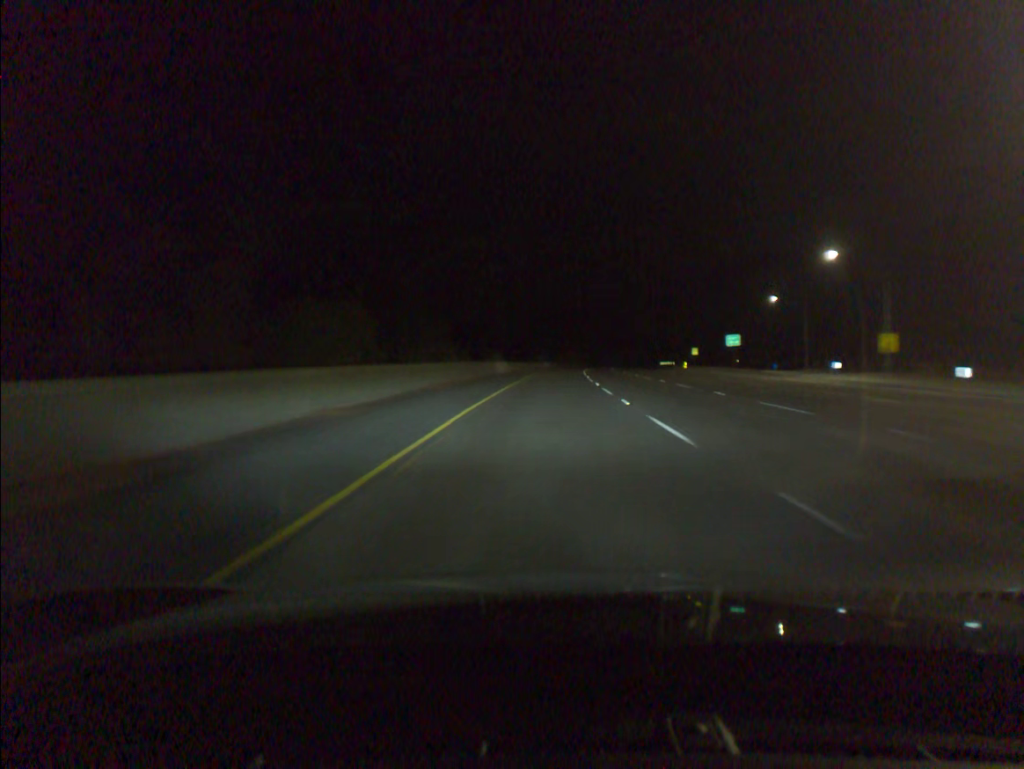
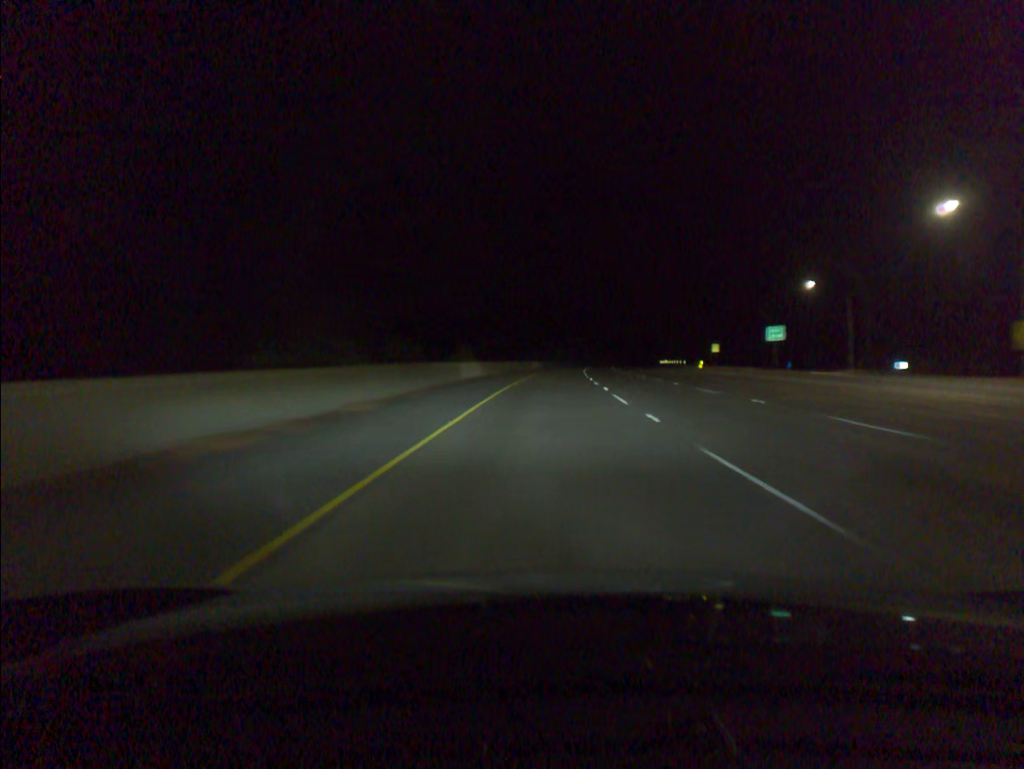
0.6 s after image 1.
(+0.1, +19.8) m; +1°
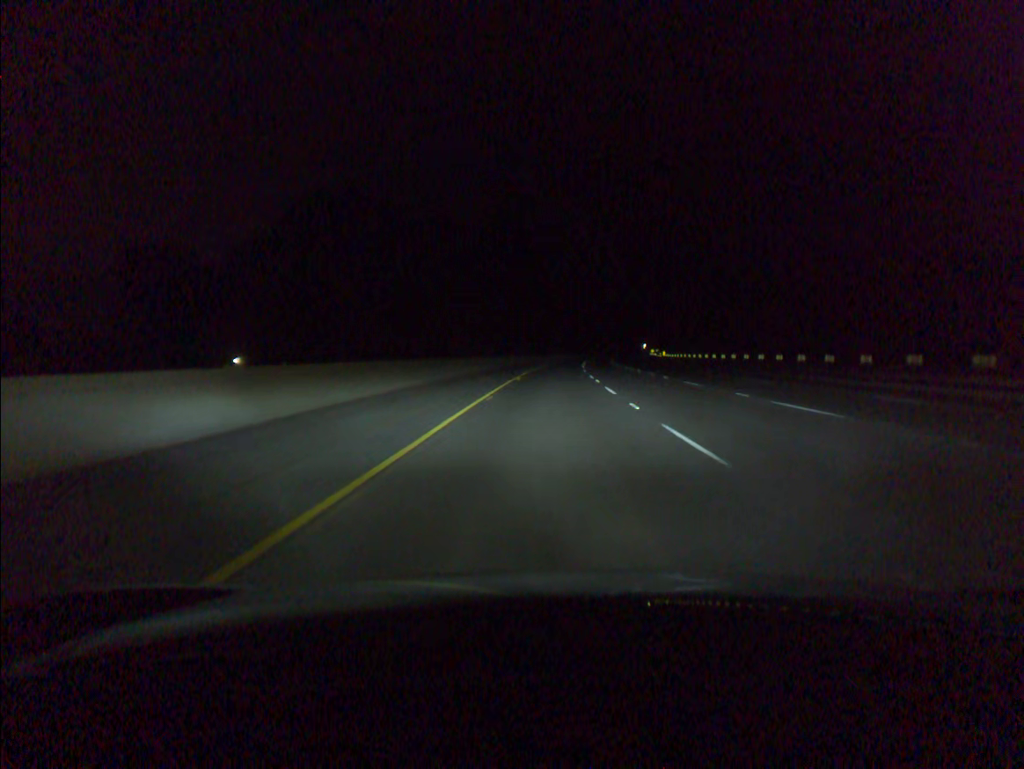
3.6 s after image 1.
(+3.5, +99.2) m; +4°
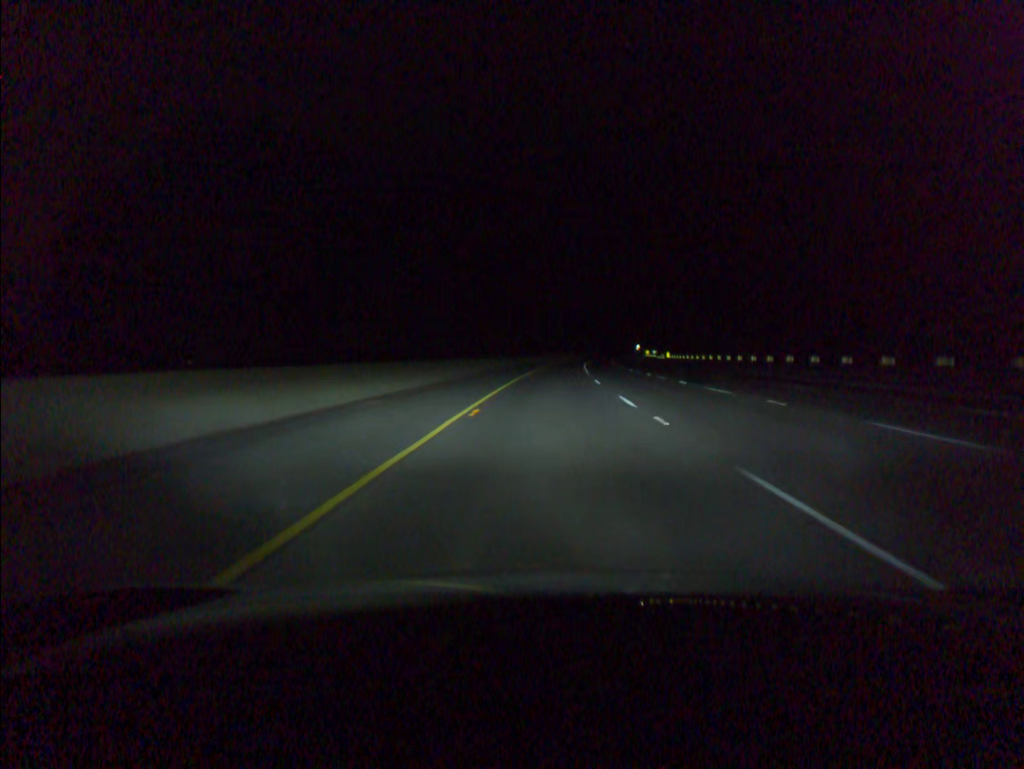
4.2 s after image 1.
(+0.1, +19.8) m; +1°
